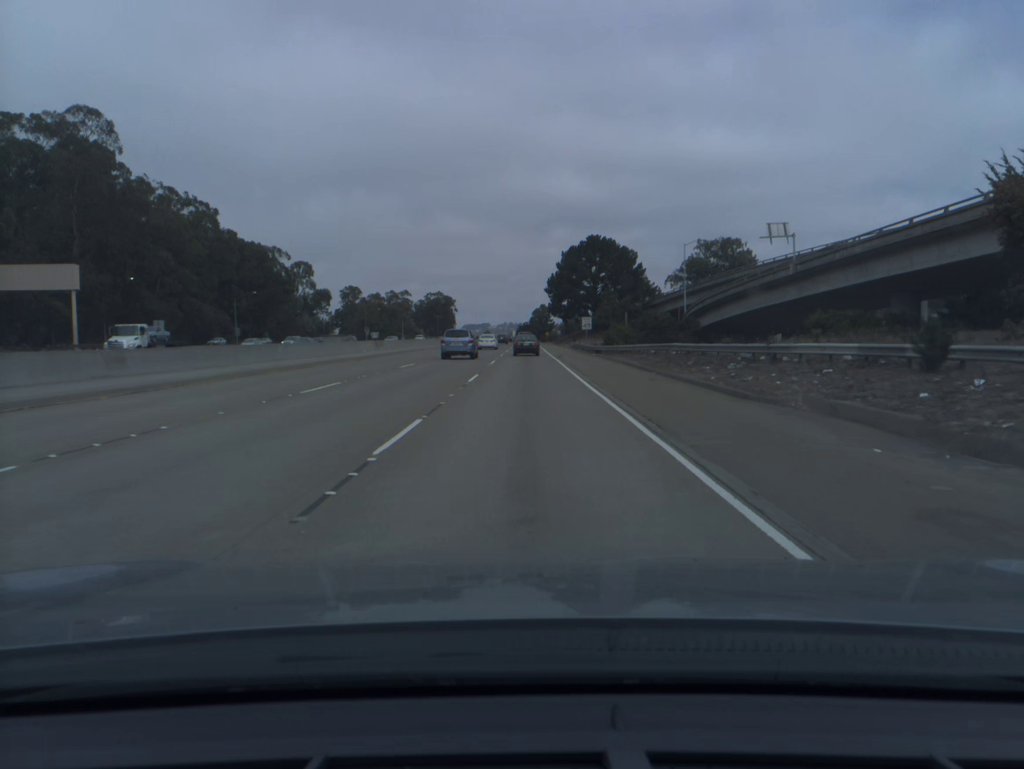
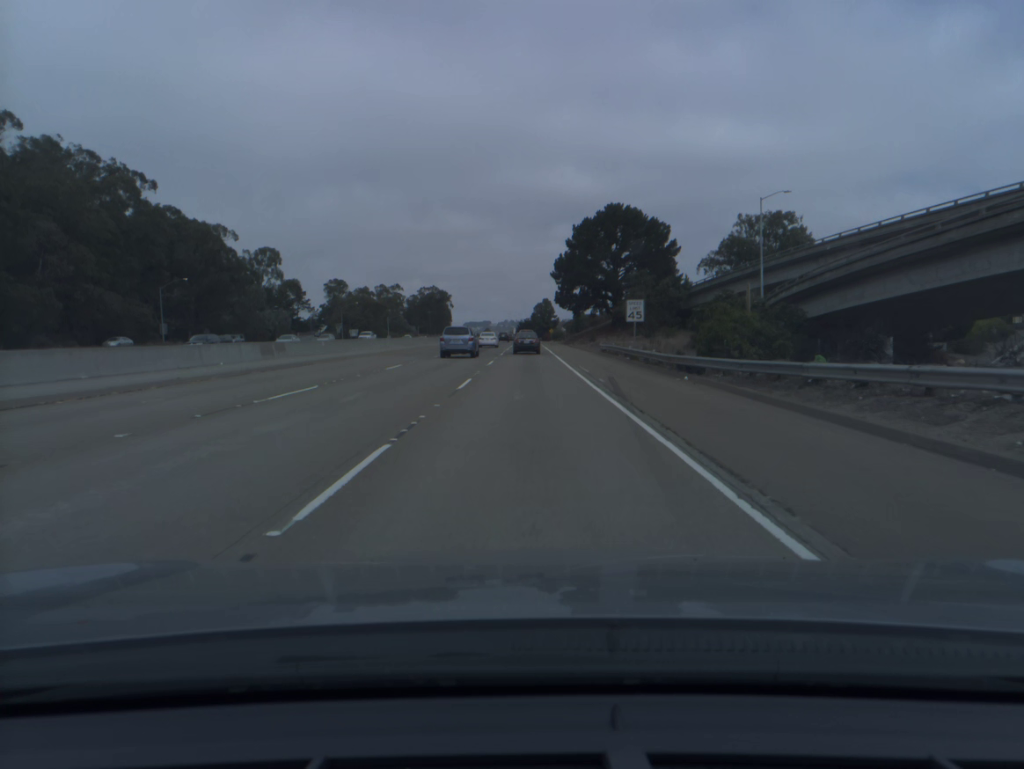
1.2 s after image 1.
(0.0, +32.6) m; 0°
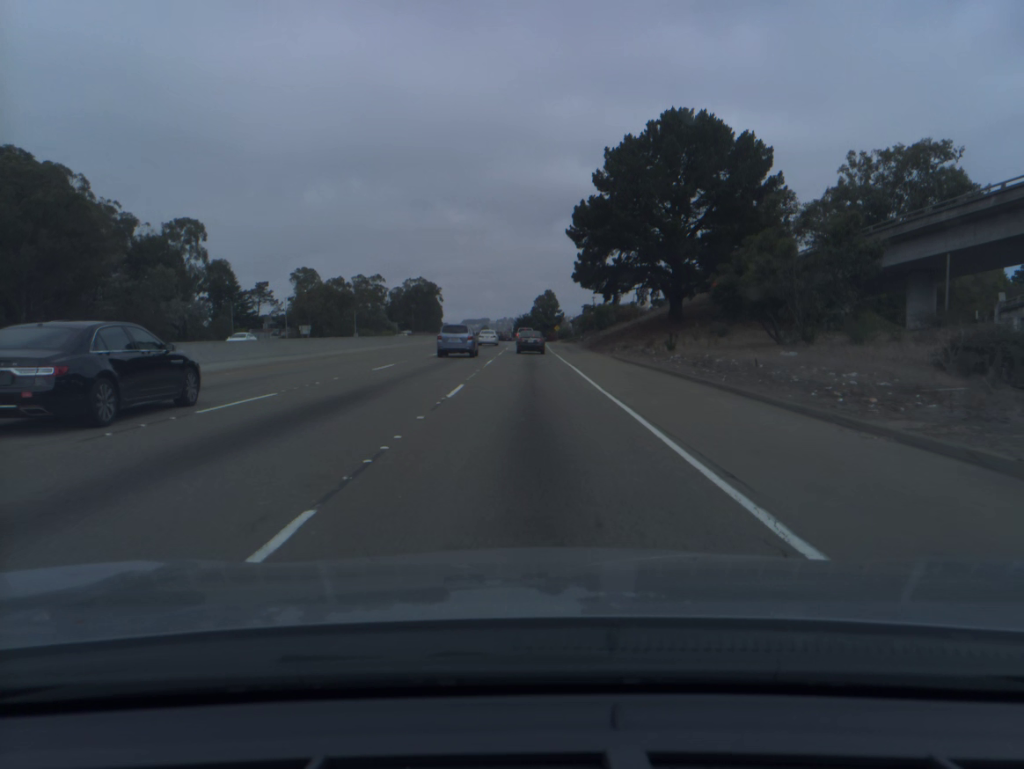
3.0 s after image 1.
(0.0, +47.1) m; 0°
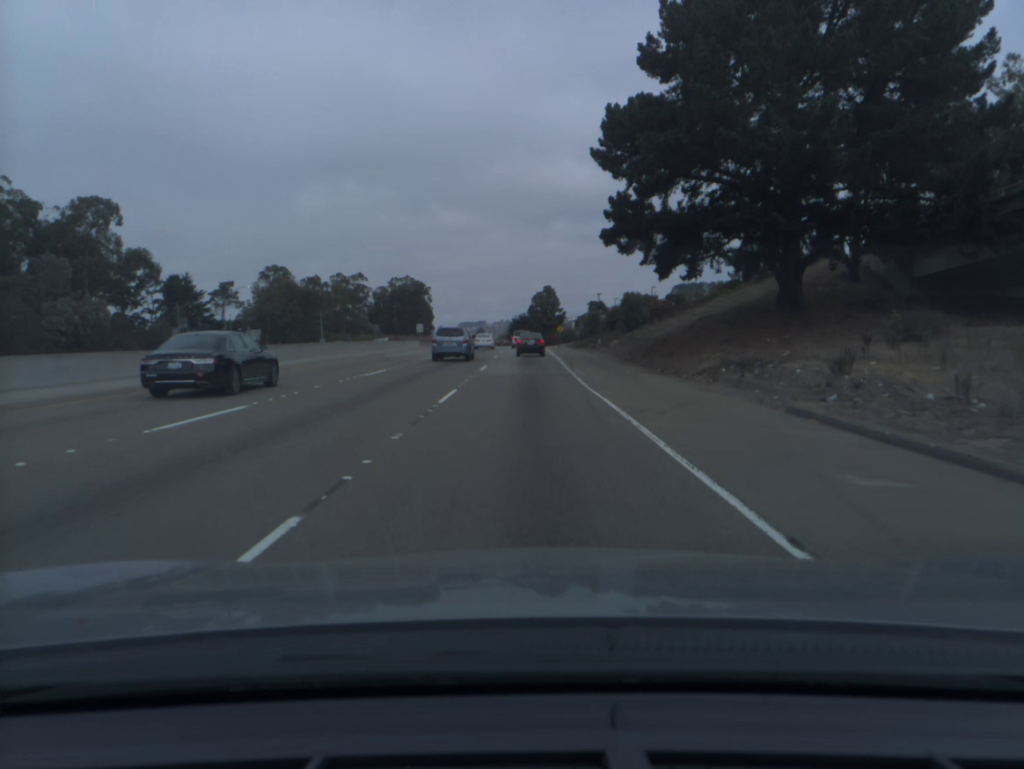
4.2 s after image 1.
(+0.1, +30.7) m; 0°
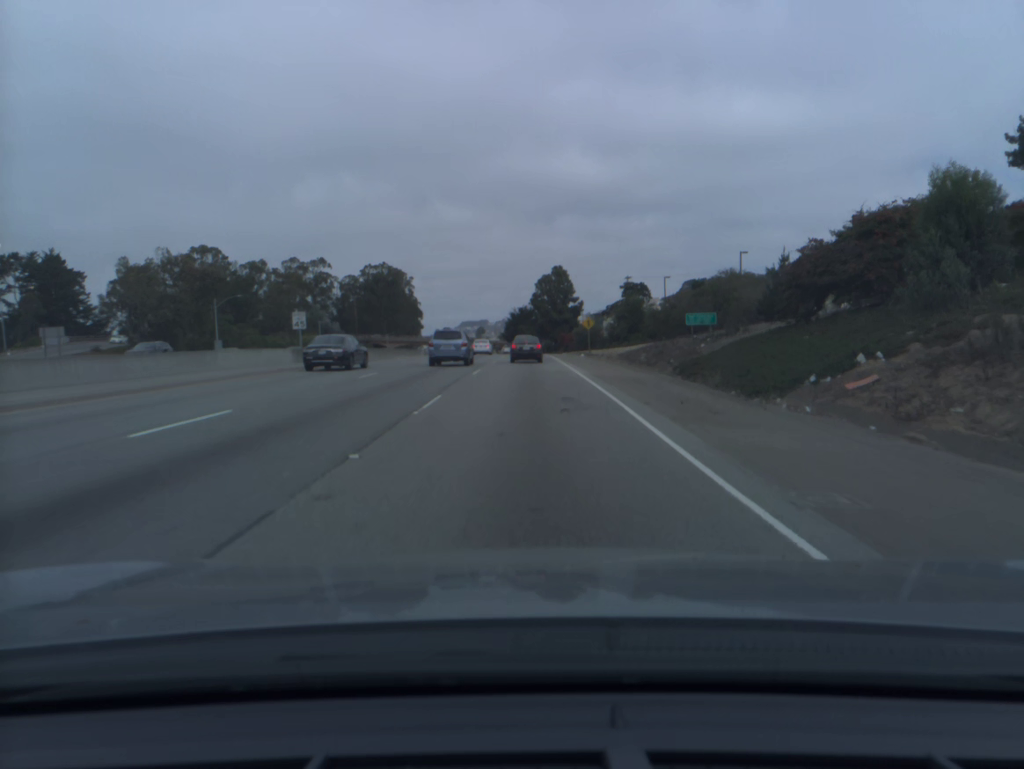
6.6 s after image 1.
(+0.2, +60.2) m; 0°
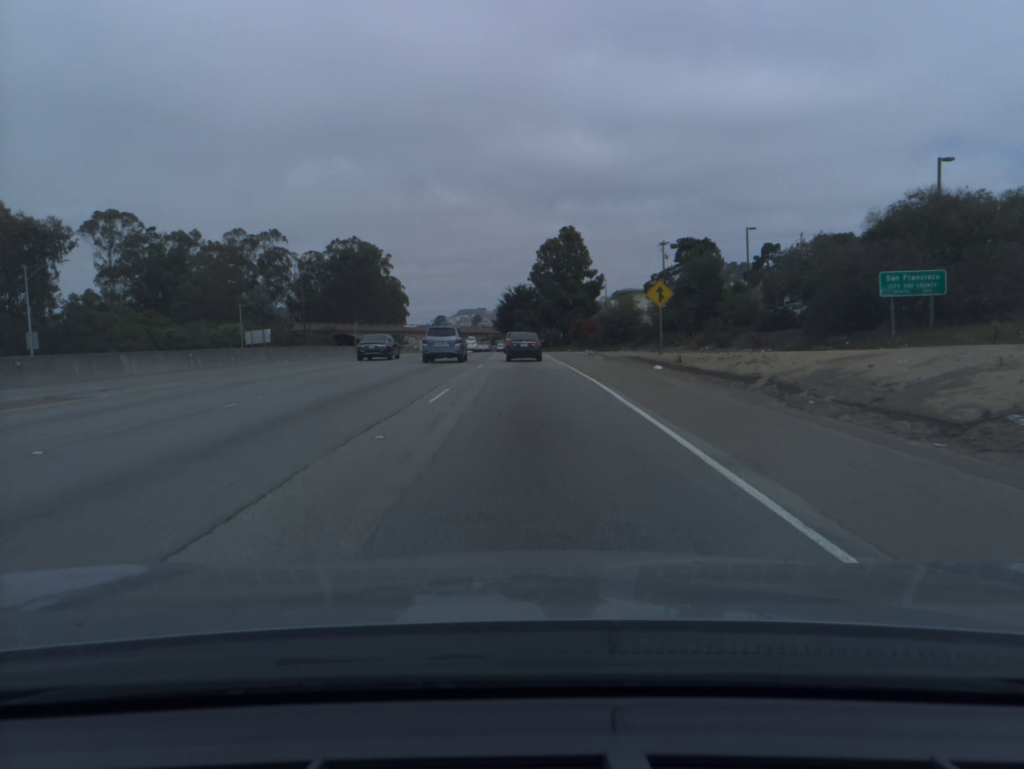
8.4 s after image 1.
(+0.1, +41.9) m; 0°
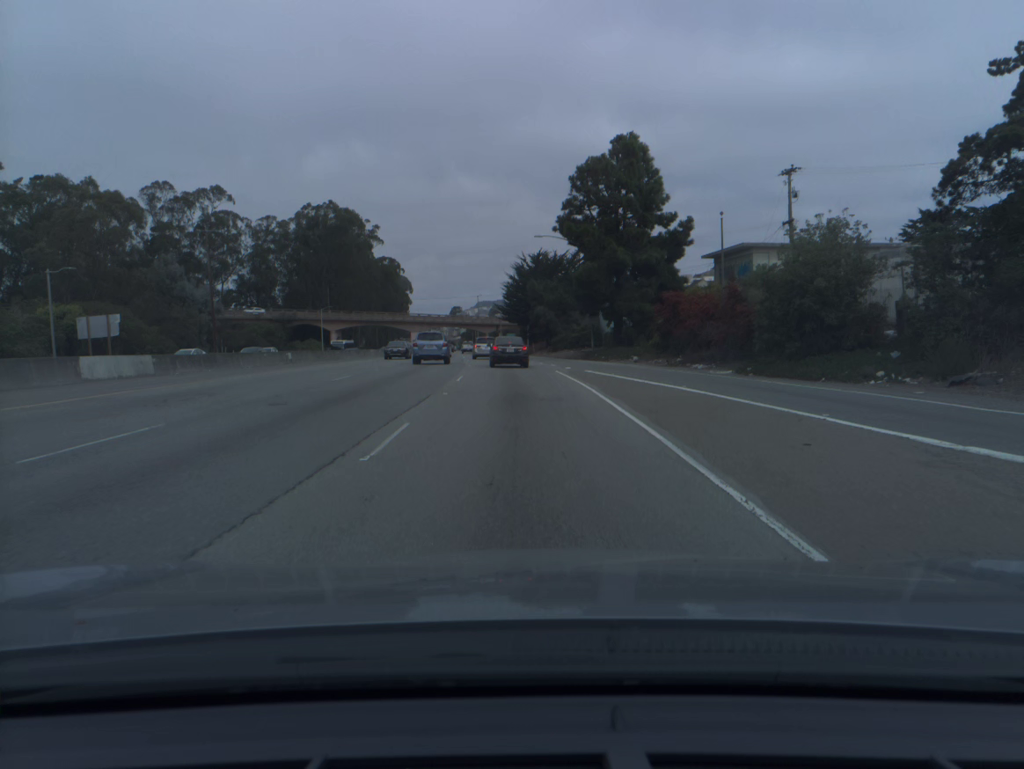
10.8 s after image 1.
(-0.4, +50.8) m; -2°
